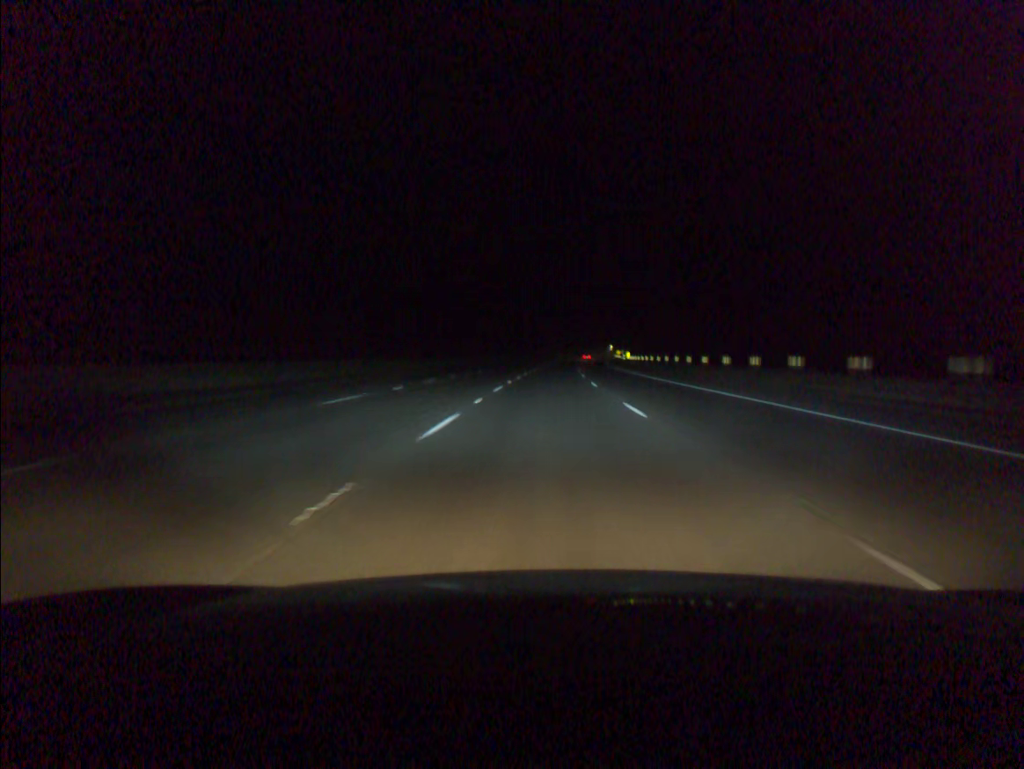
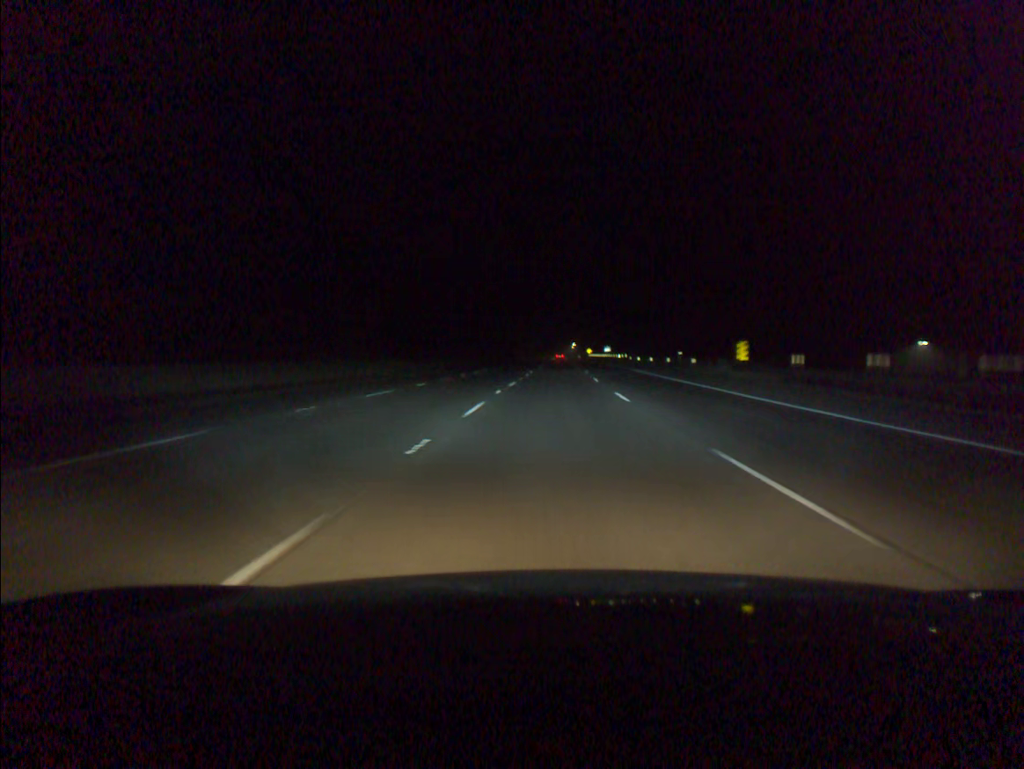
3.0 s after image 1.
(+2.7, +98.1) m; +3°
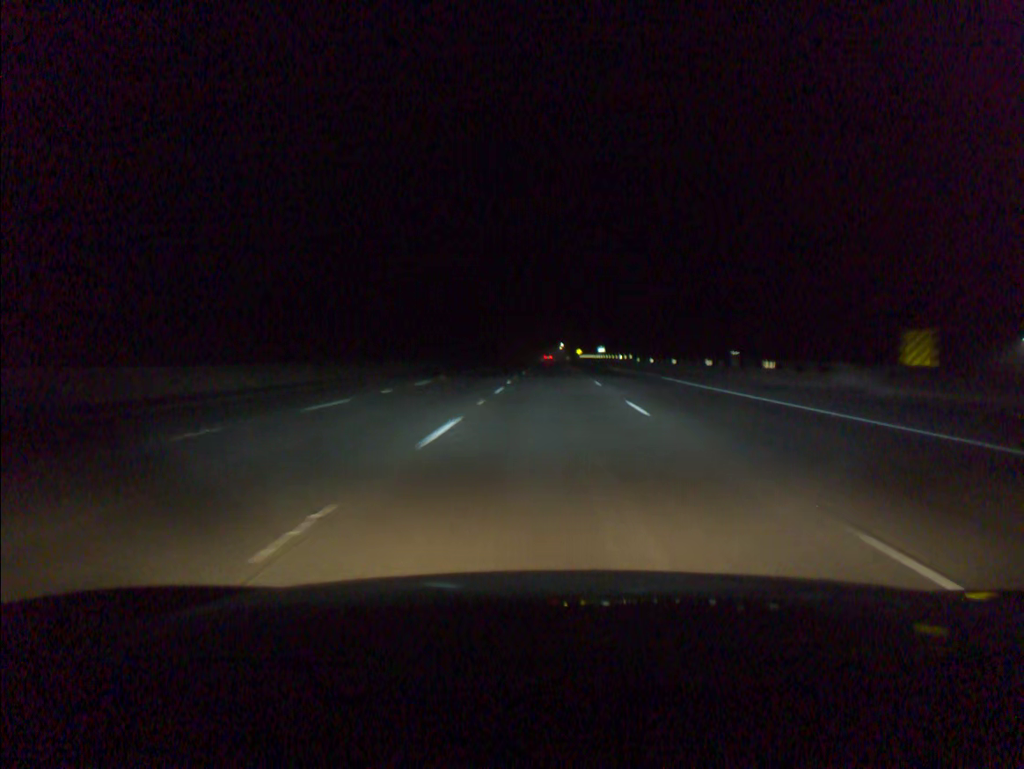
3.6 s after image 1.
(+0.2, +19.6) m; +1°
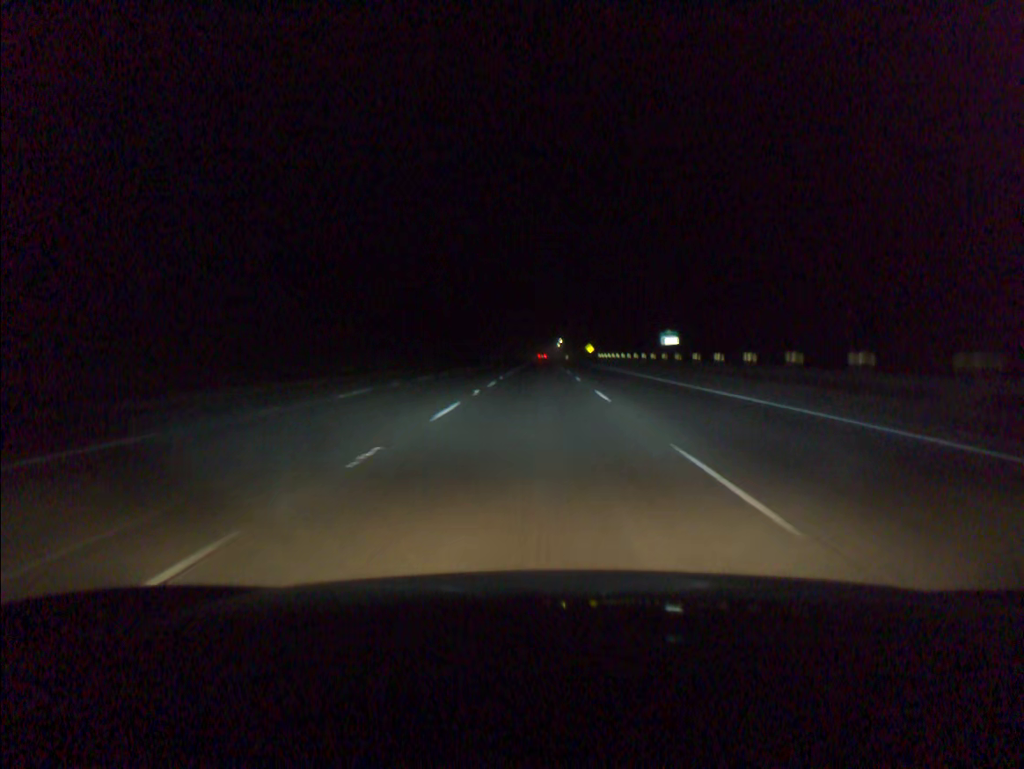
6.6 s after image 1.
(+1.3, +98.0) m; 0°
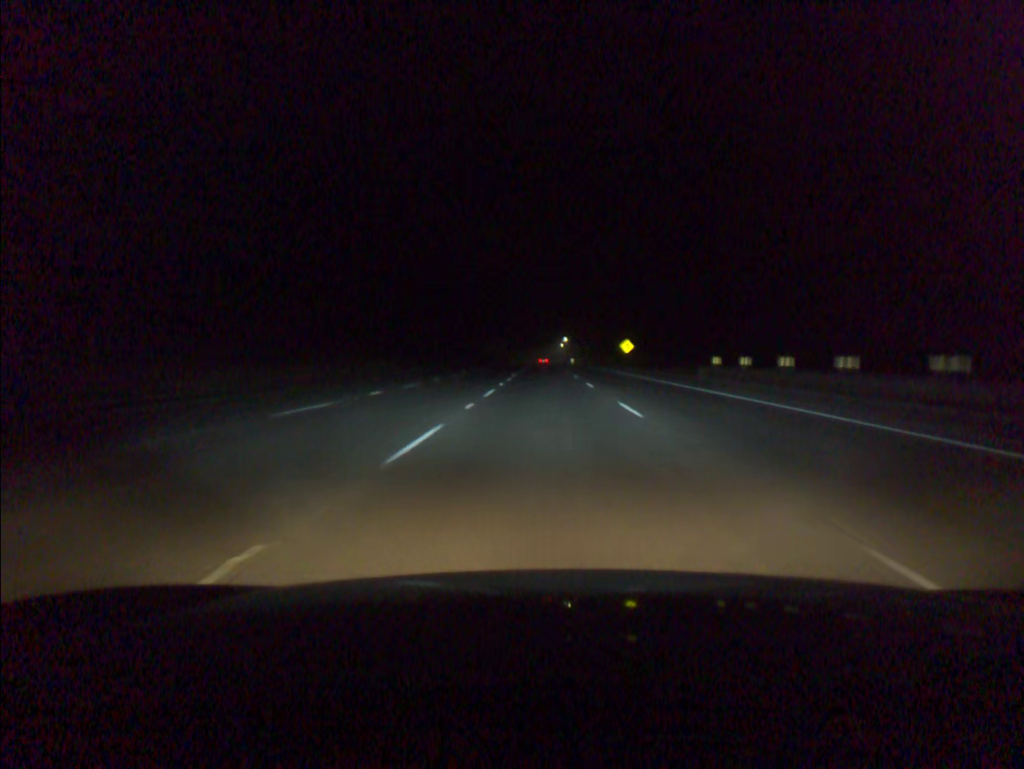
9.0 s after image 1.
(-0.1, +78.4) m; 0°
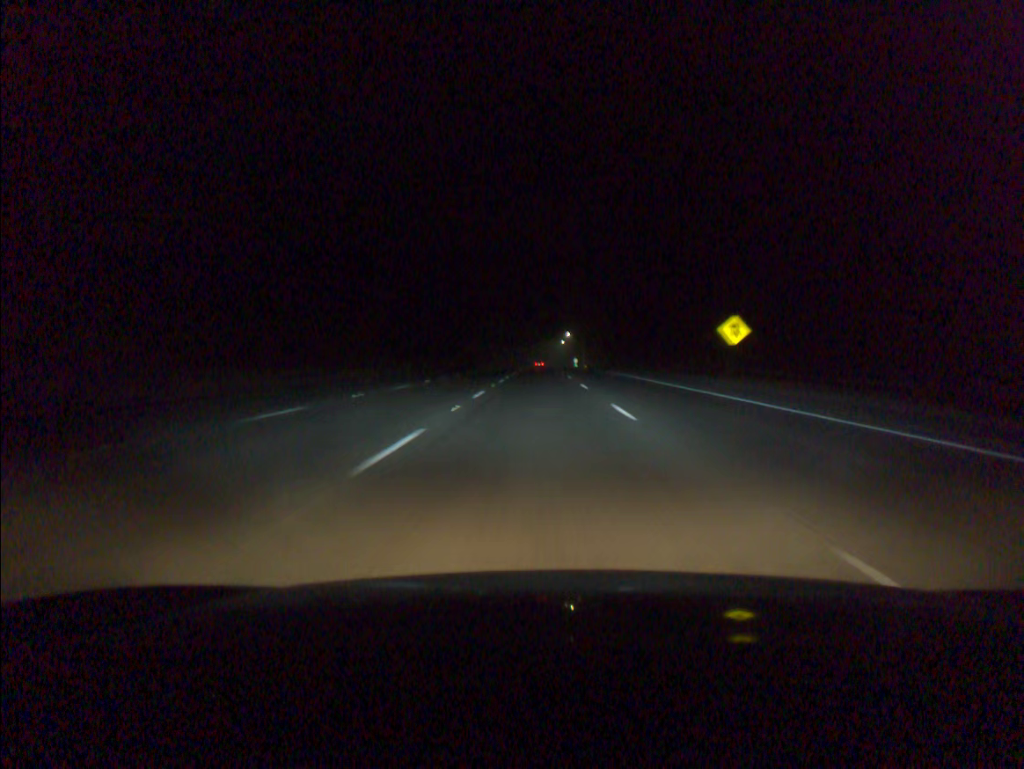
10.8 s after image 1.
(+0.2, +58.8) m; 0°
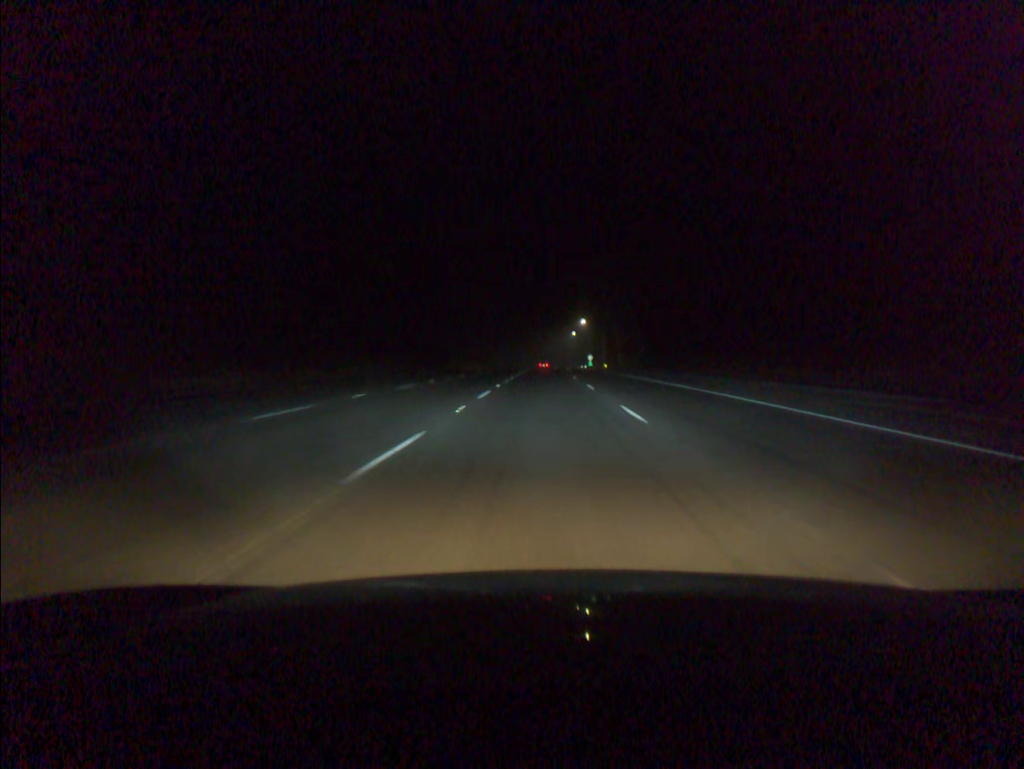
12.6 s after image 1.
(-0.2, +58.9) m; 0°
